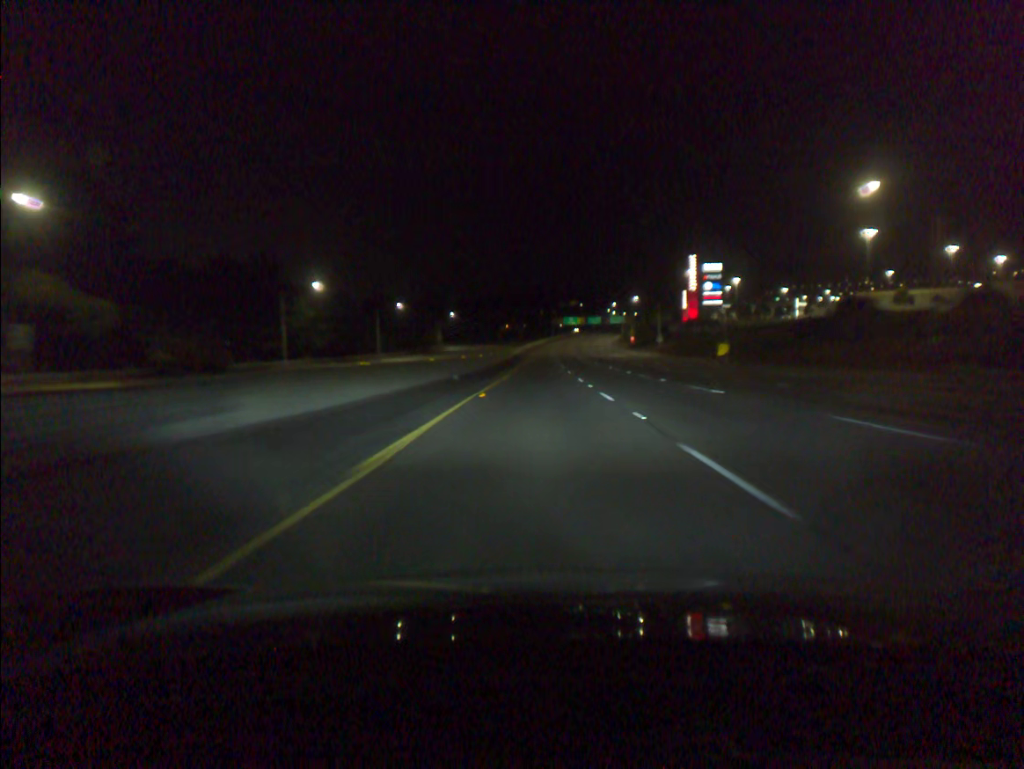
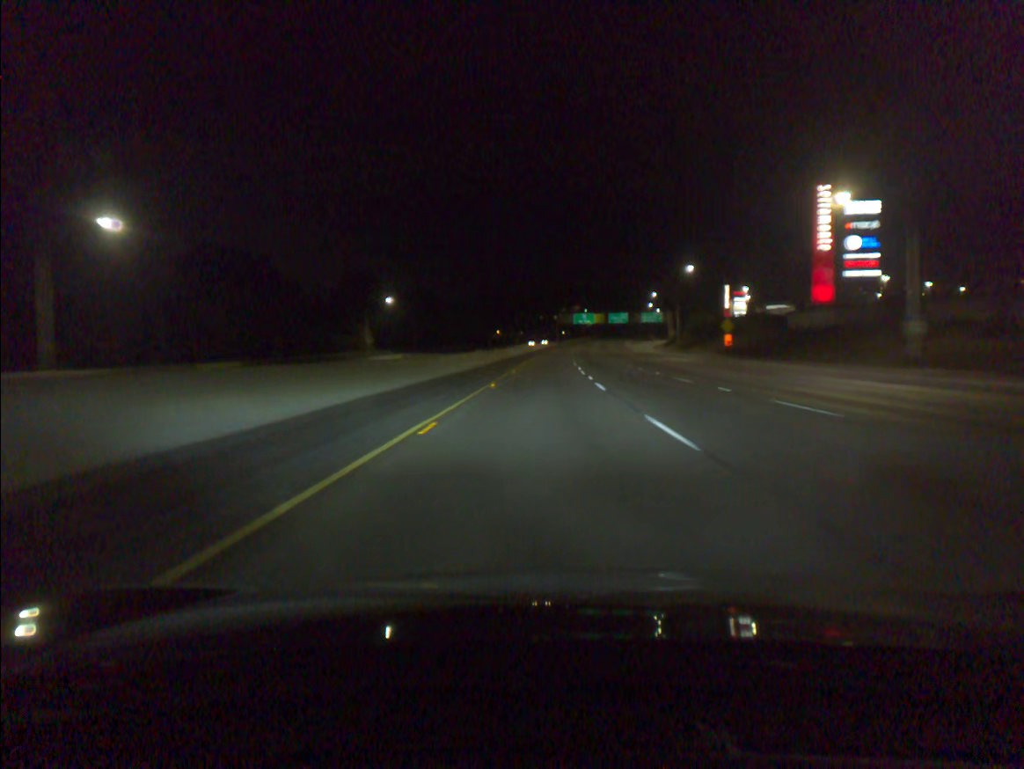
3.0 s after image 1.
(-0.2, +98.6) m; 0°
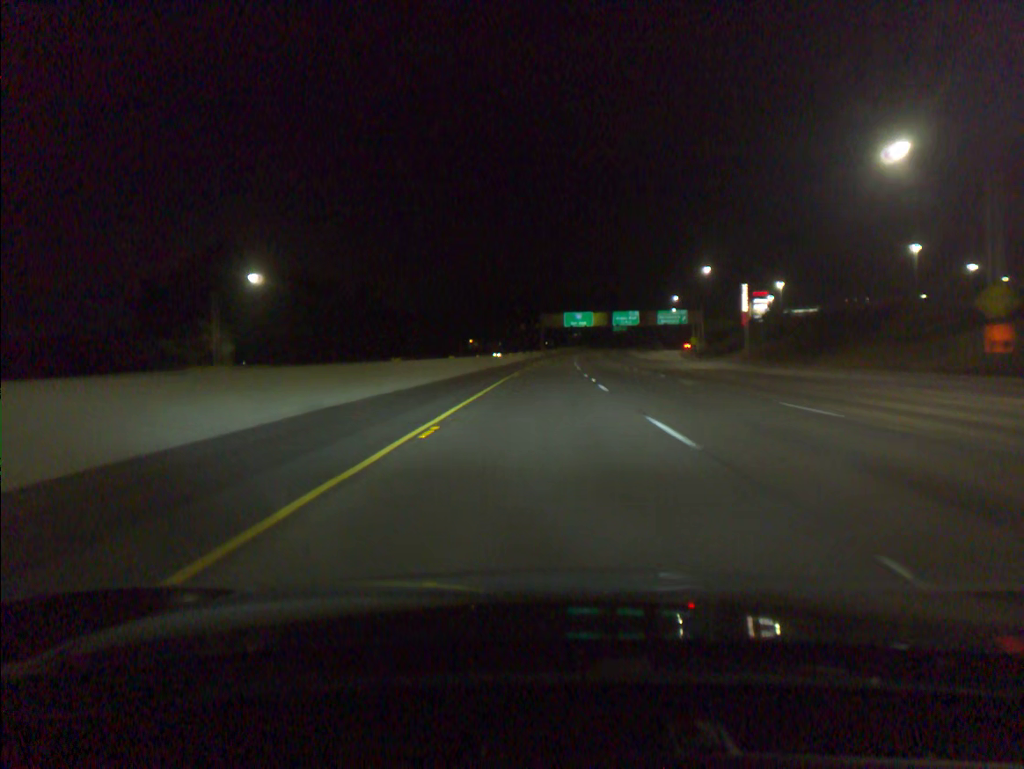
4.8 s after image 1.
(+0.5, +58.7) m; +1°
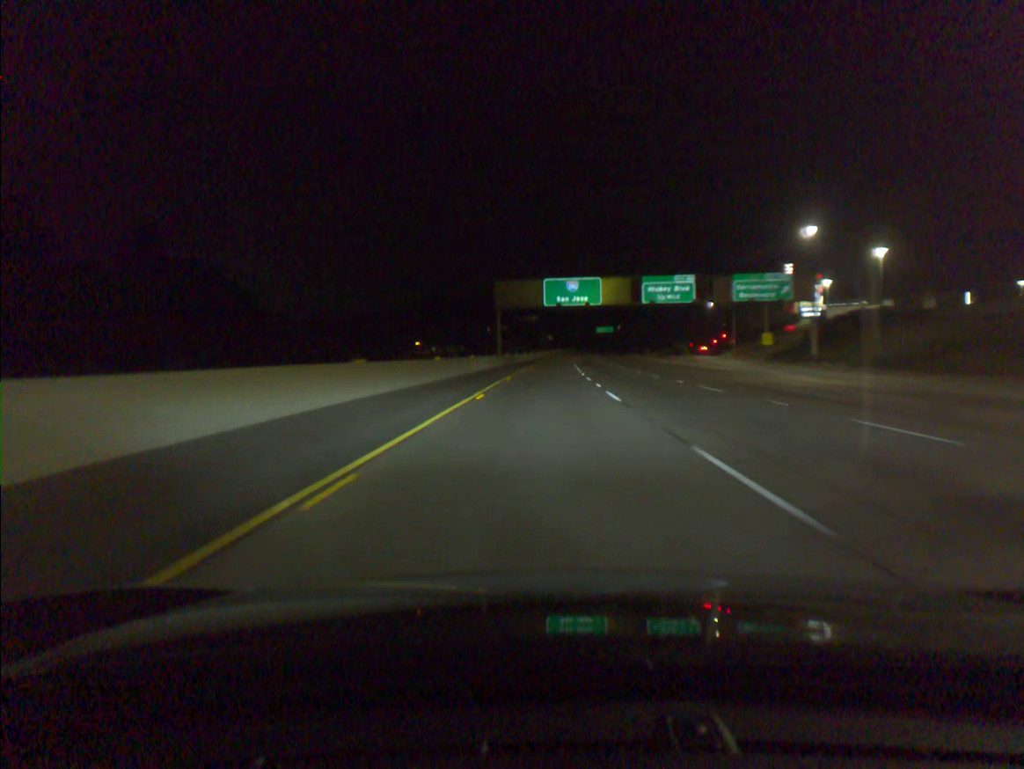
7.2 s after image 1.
(+1.6, +77.9) m; +2°
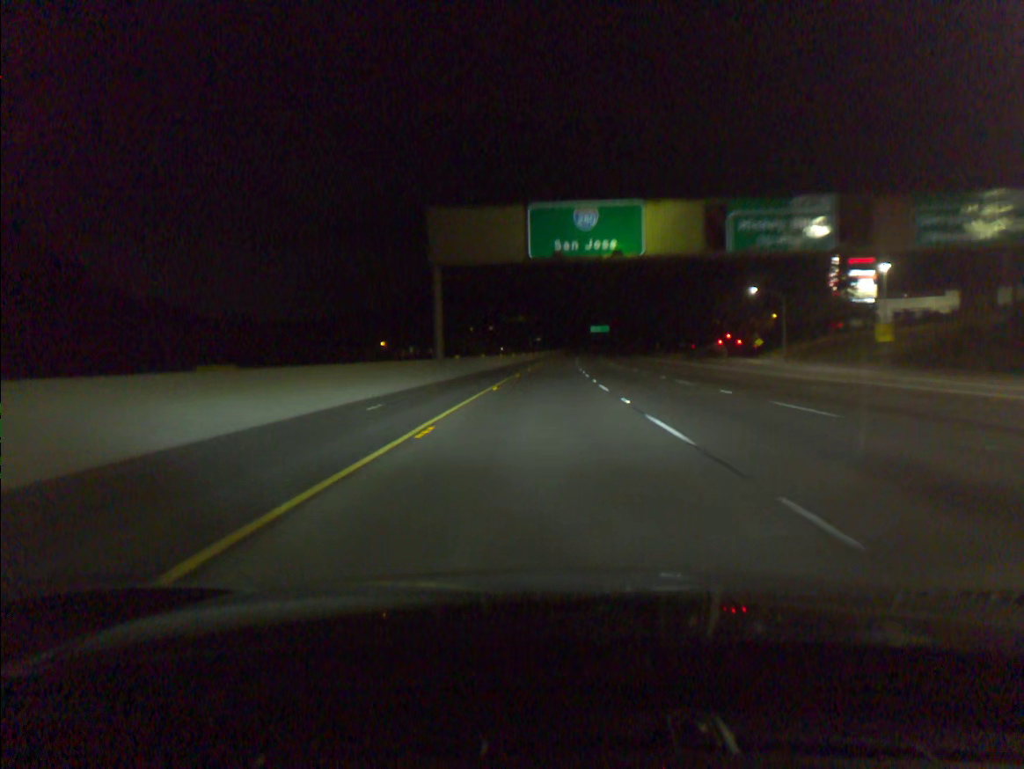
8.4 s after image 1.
(+0.3, +38.8) m; +1°
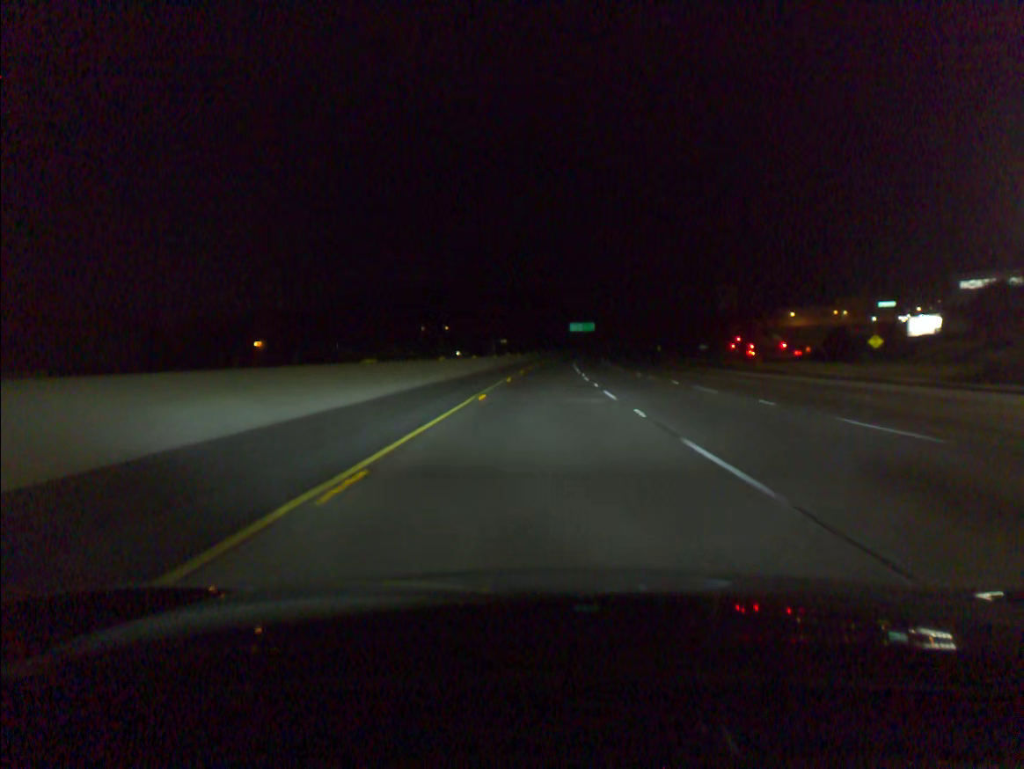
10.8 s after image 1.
(+1.5, +77.5) m; +2°
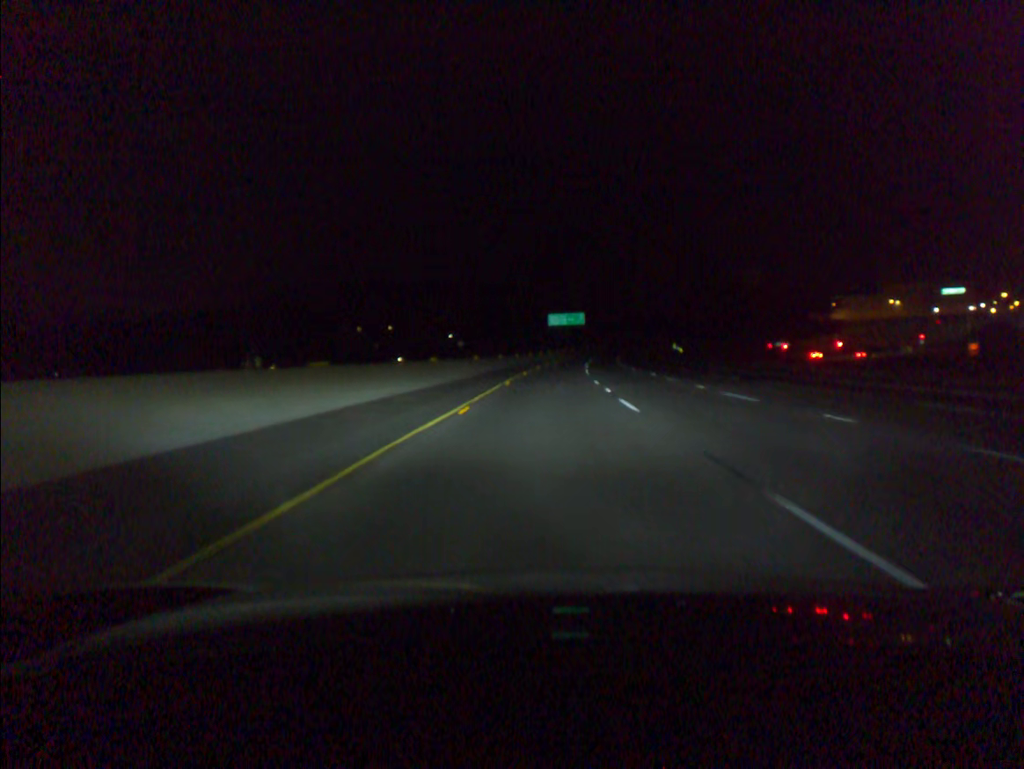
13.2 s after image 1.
(+1.3, +77.9) m; +2°
